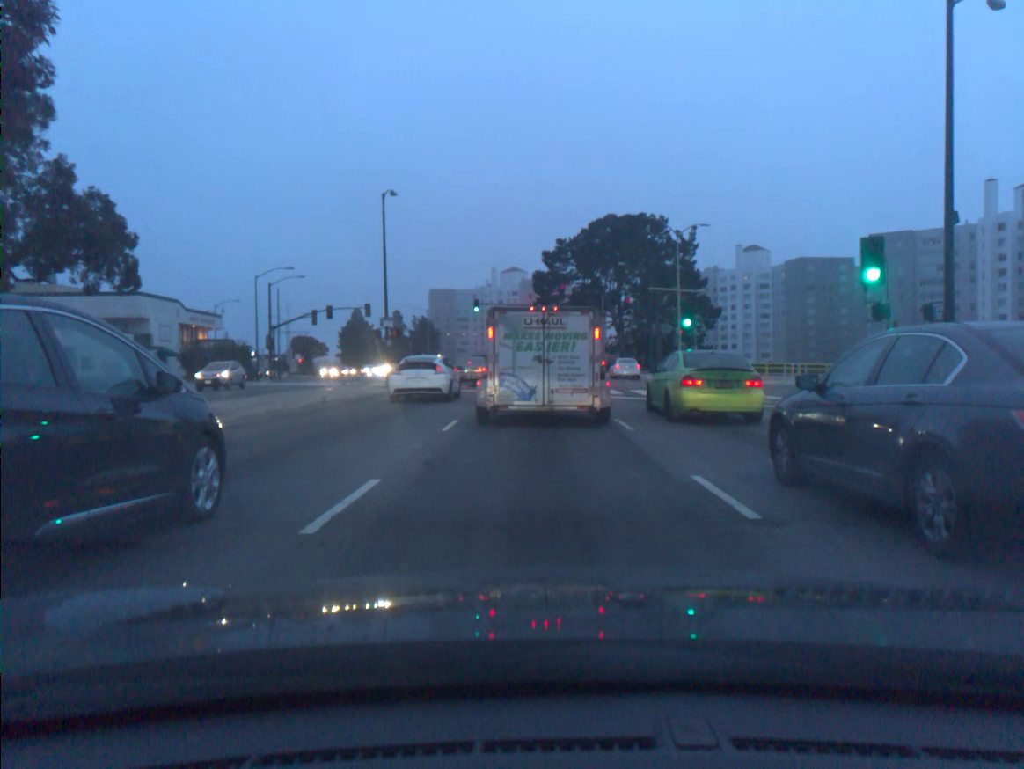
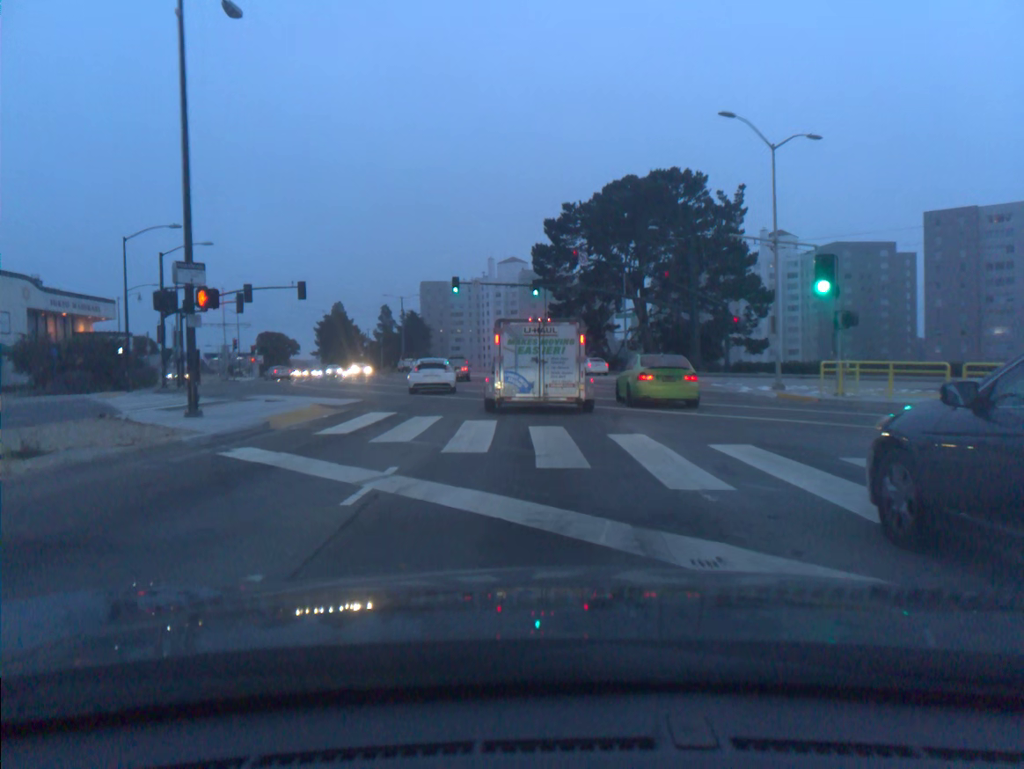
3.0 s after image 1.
(-0.1, +21.4) m; 0°
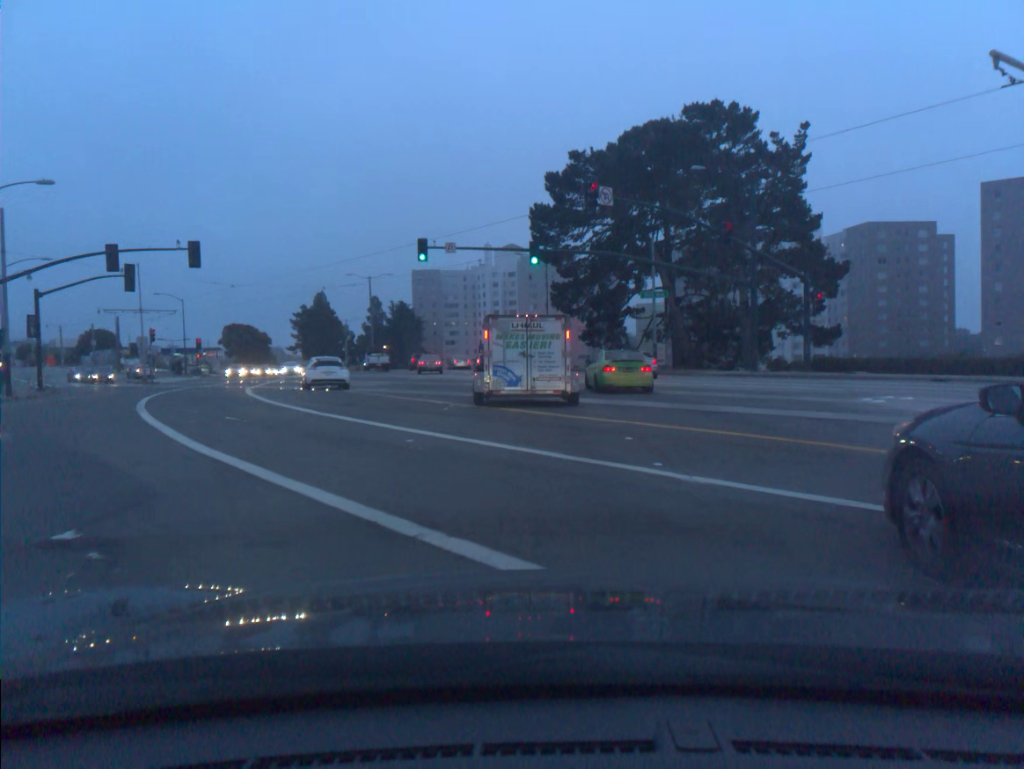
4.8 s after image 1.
(0.0, +17.7) m; 0°
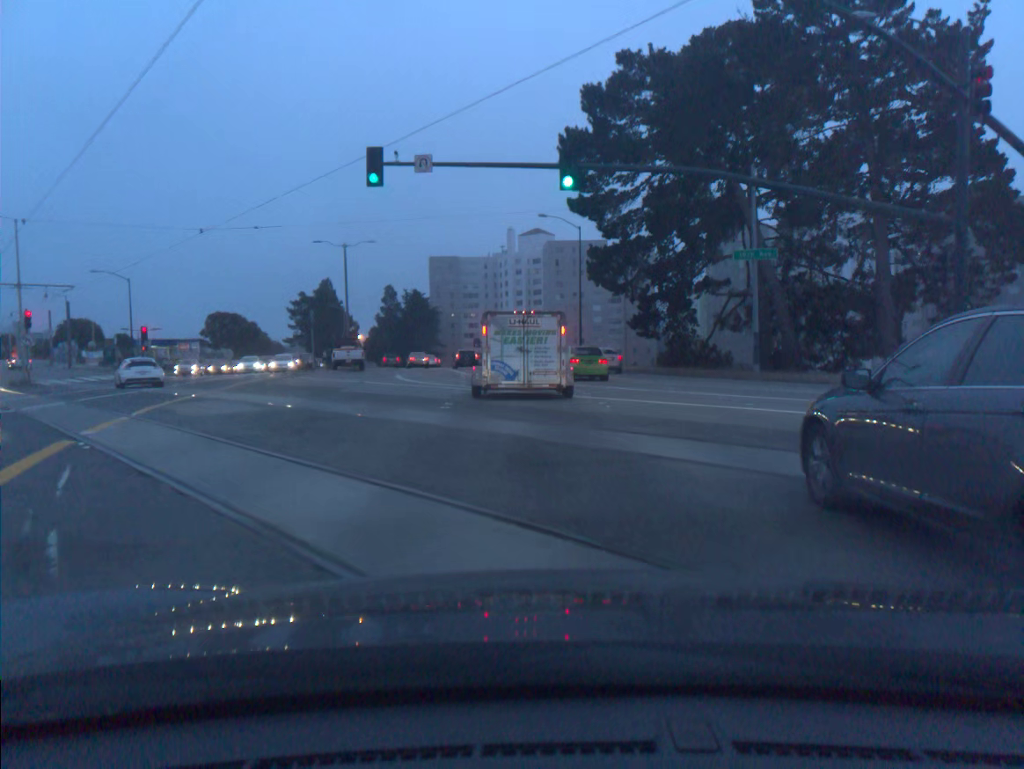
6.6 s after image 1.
(-0.4, +19.2) m; -2°
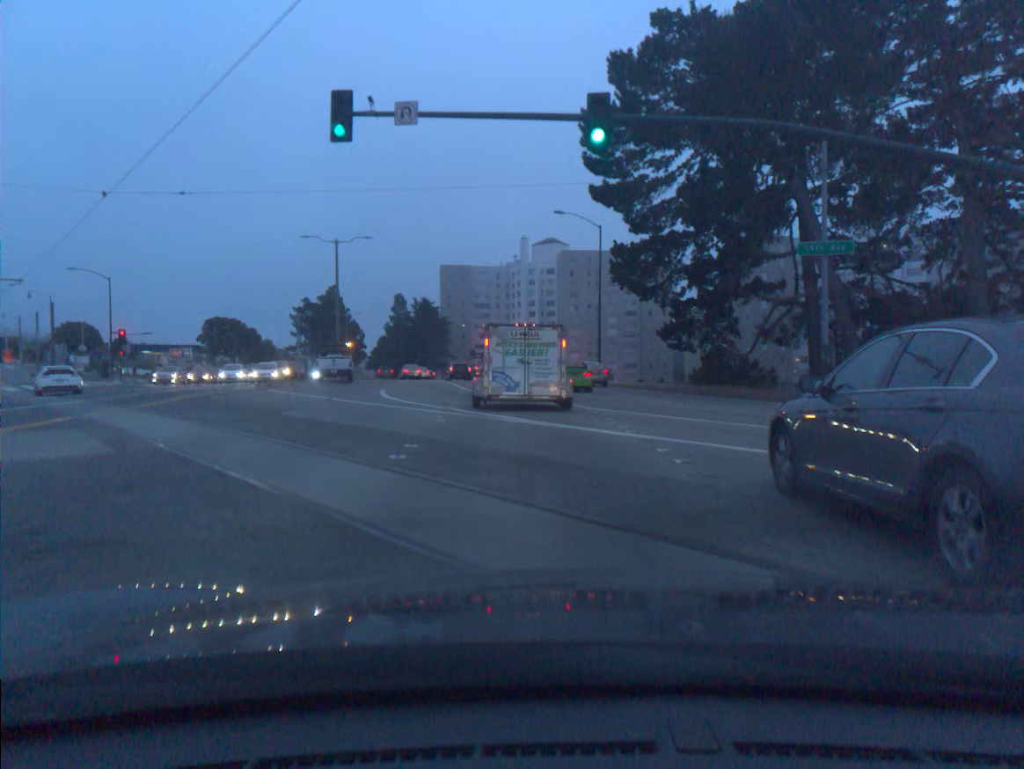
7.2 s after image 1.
(-0.1, +6.6) m; -1°
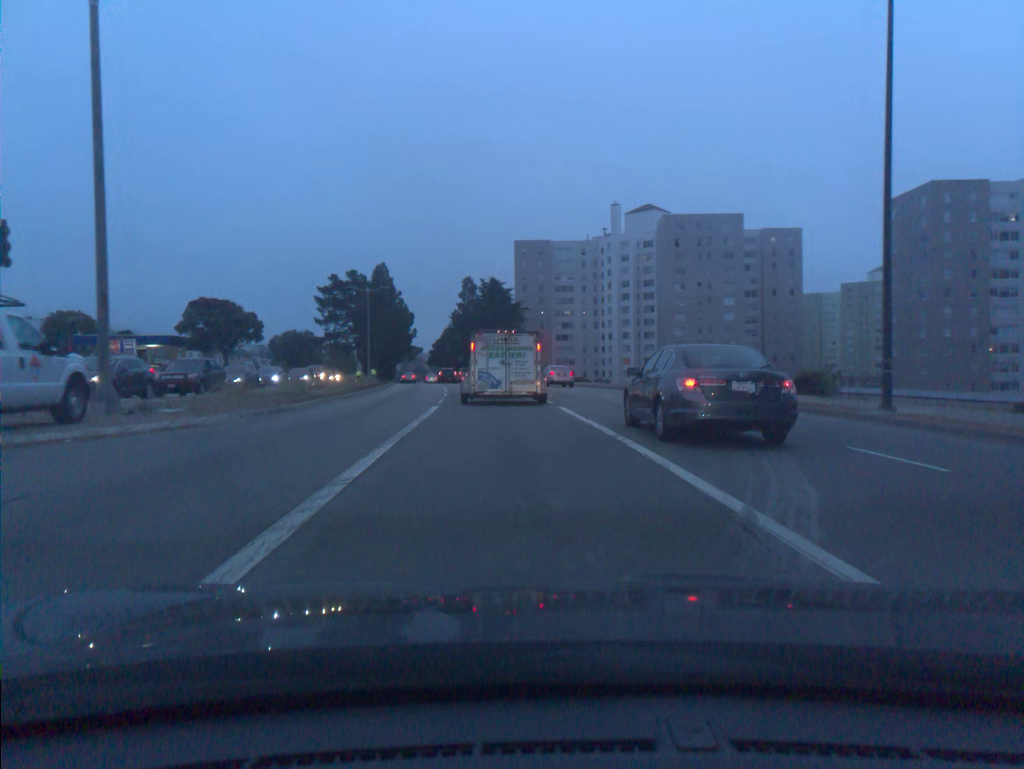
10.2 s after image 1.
(-1.5, +35.1) m; -6°
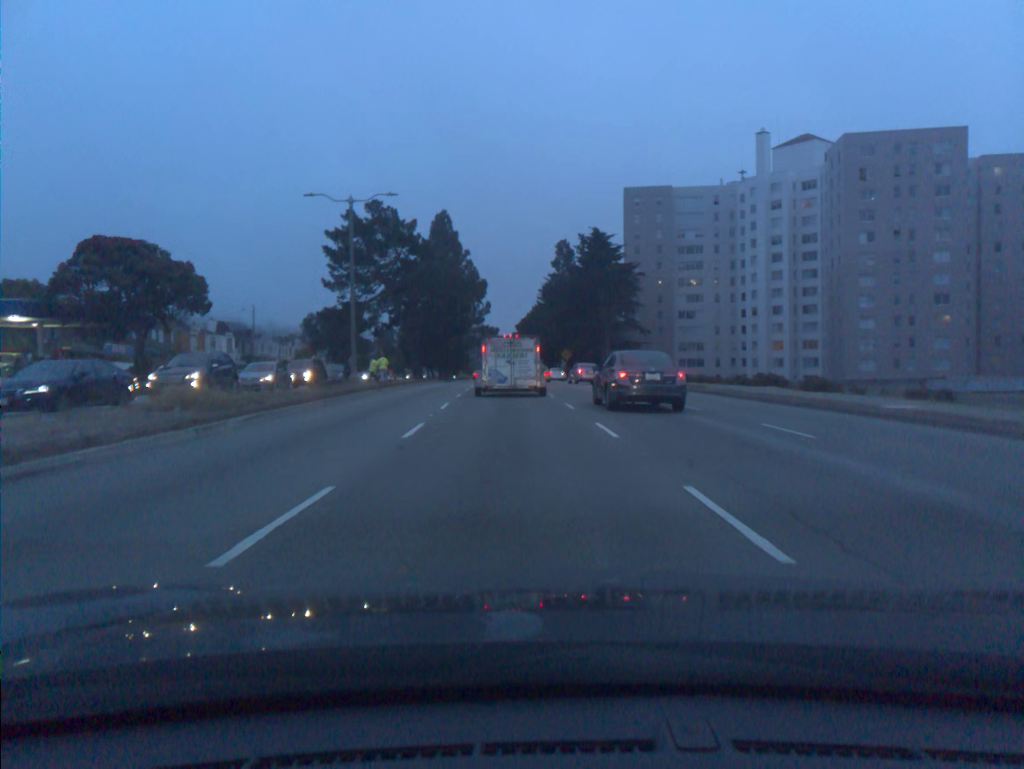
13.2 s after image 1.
(-2.6, +40.2) m; -7°
